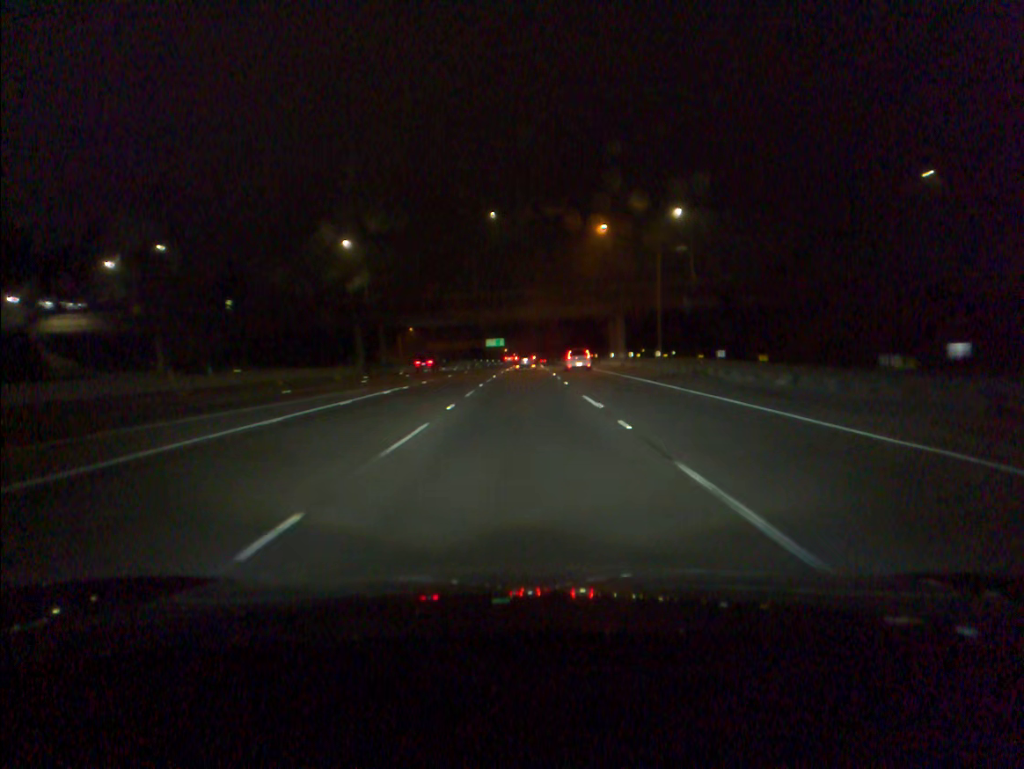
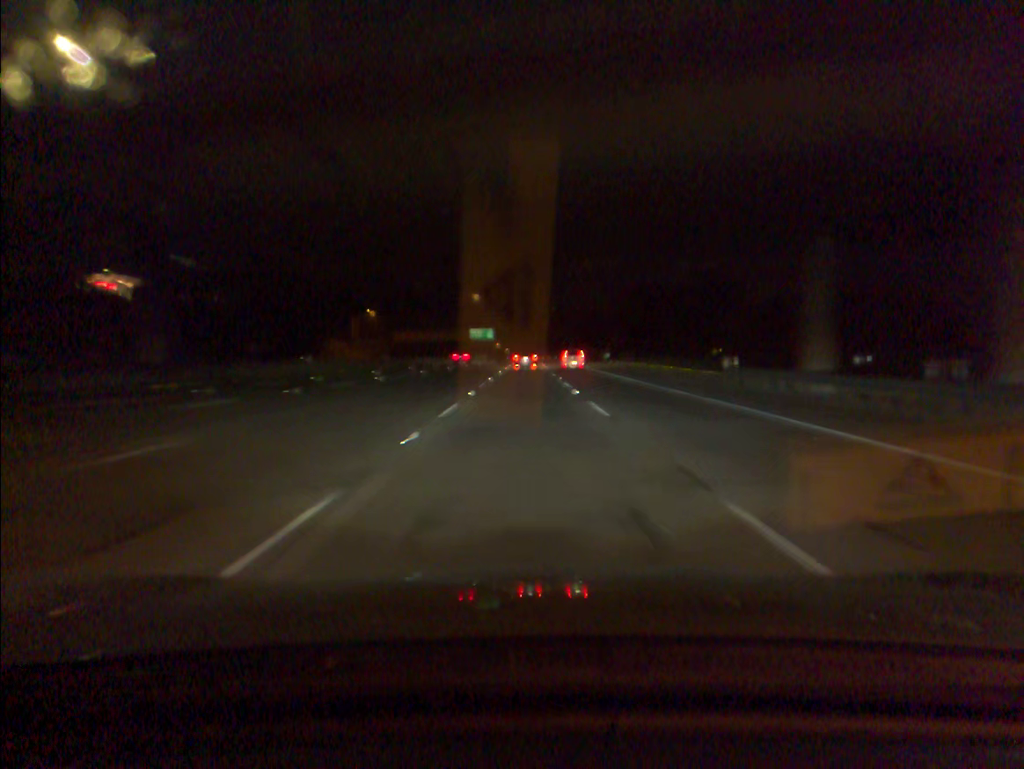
(+0.2, +64.8) m; 0°
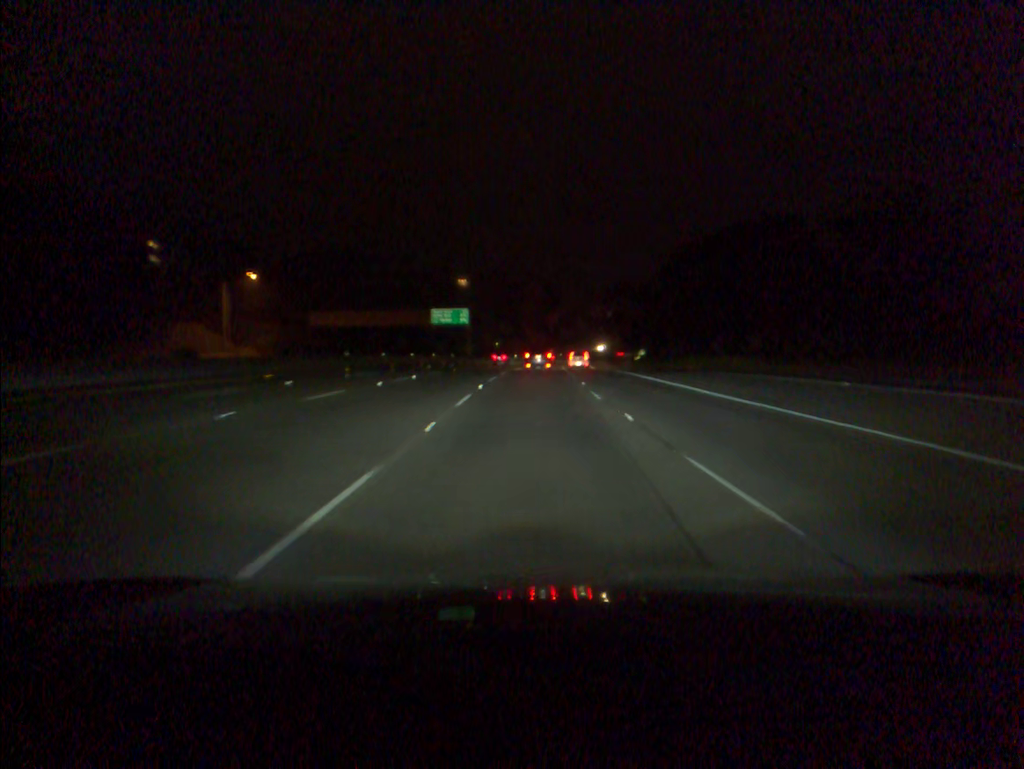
(+0.3, +85.1) m; 0°
